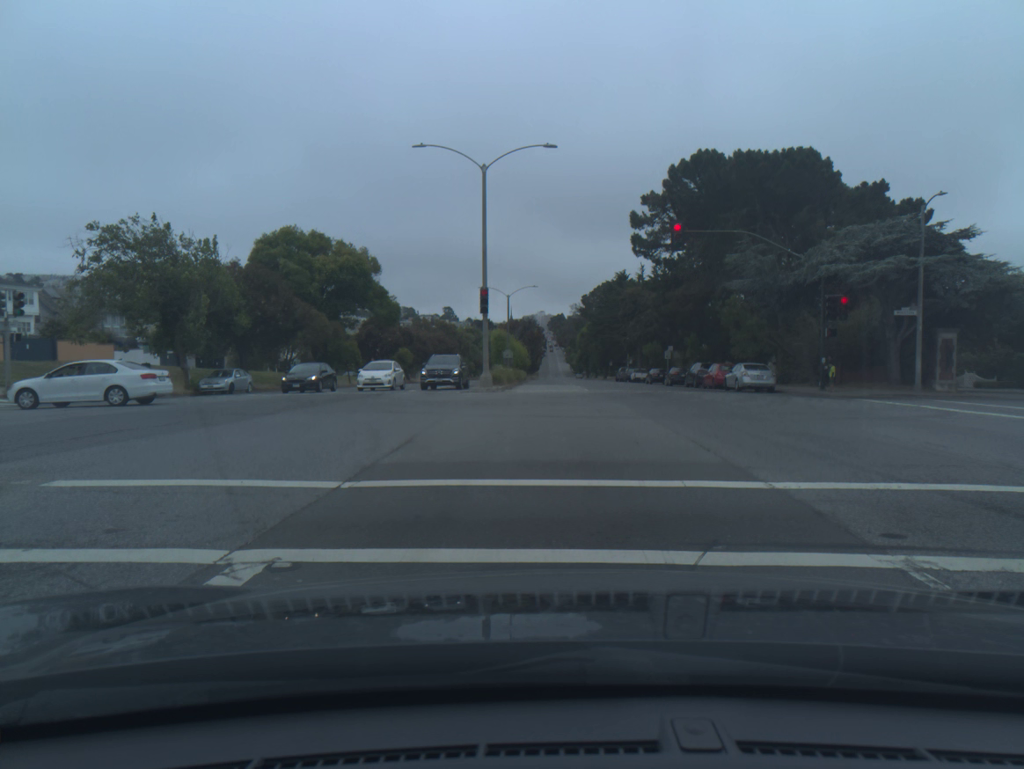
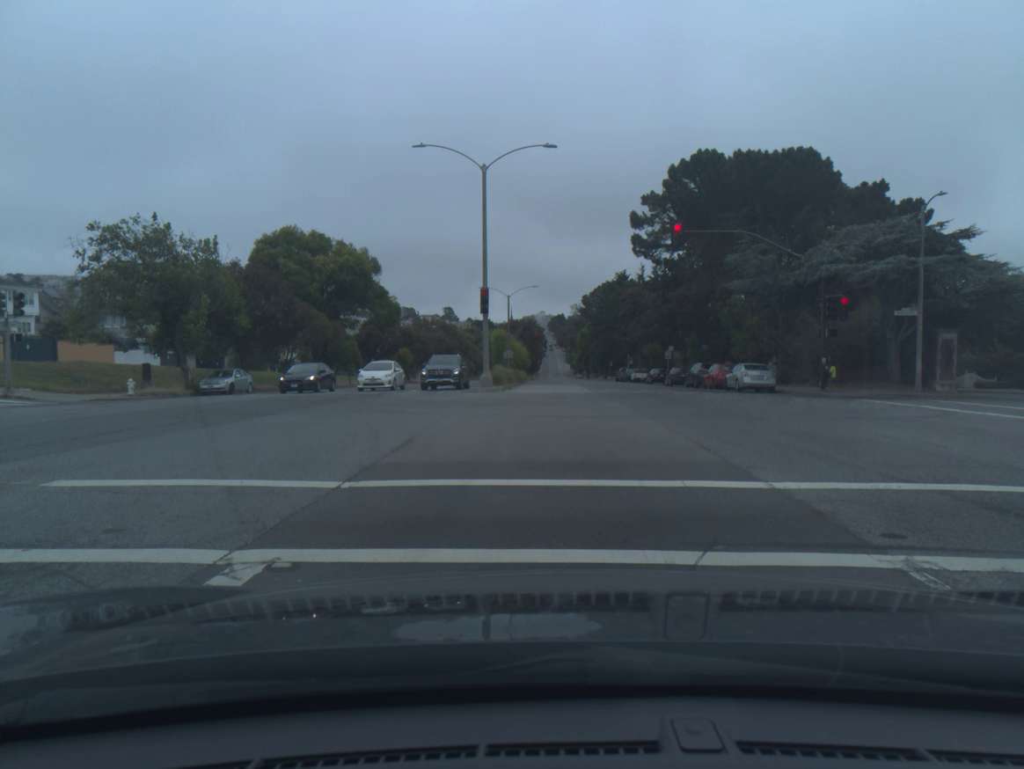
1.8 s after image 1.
(0.0, 0.0) m; 0°
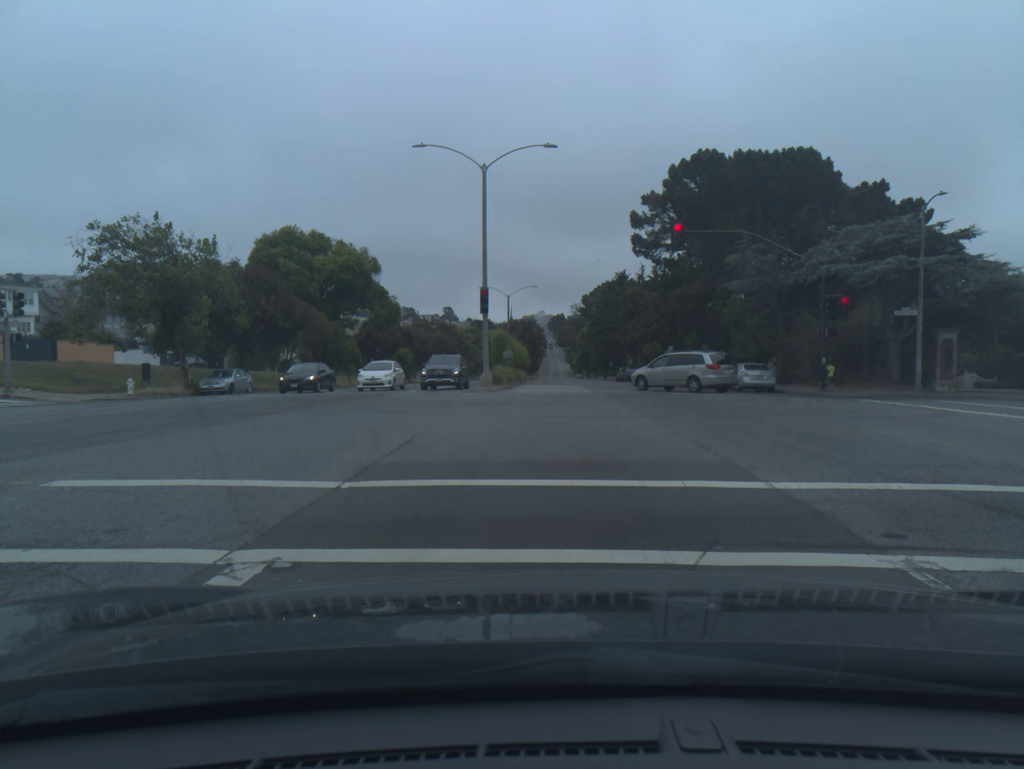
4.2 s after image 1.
(0.0, 0.0) m; 0°
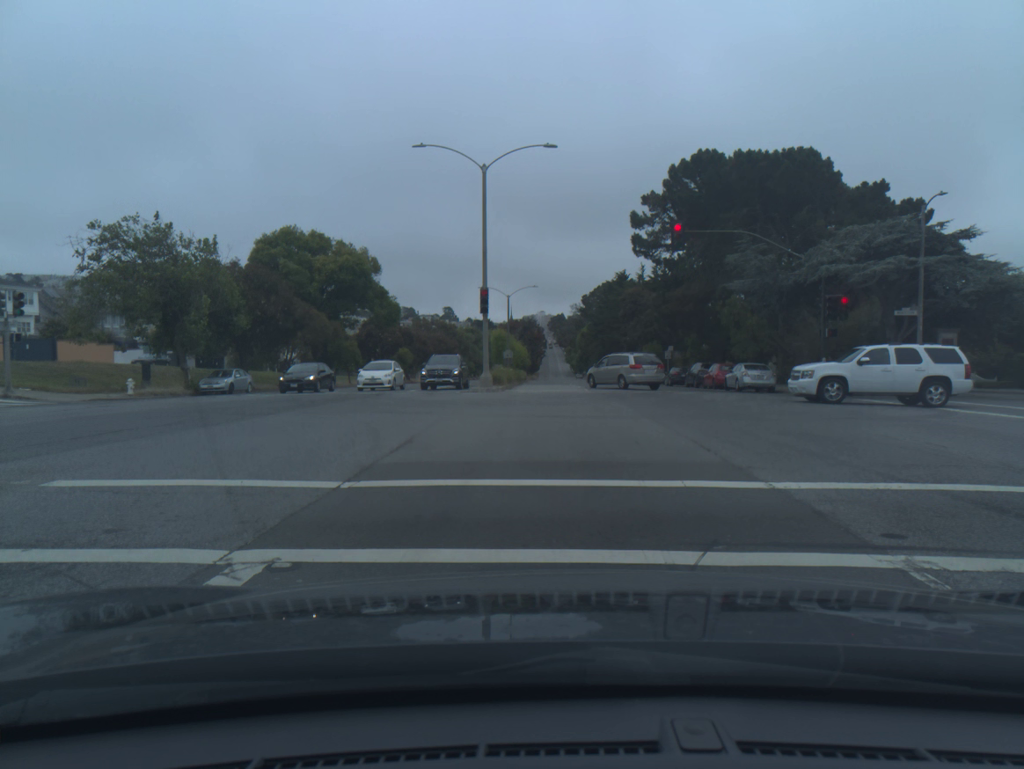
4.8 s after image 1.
(0.0, 0.0) m; 0°
